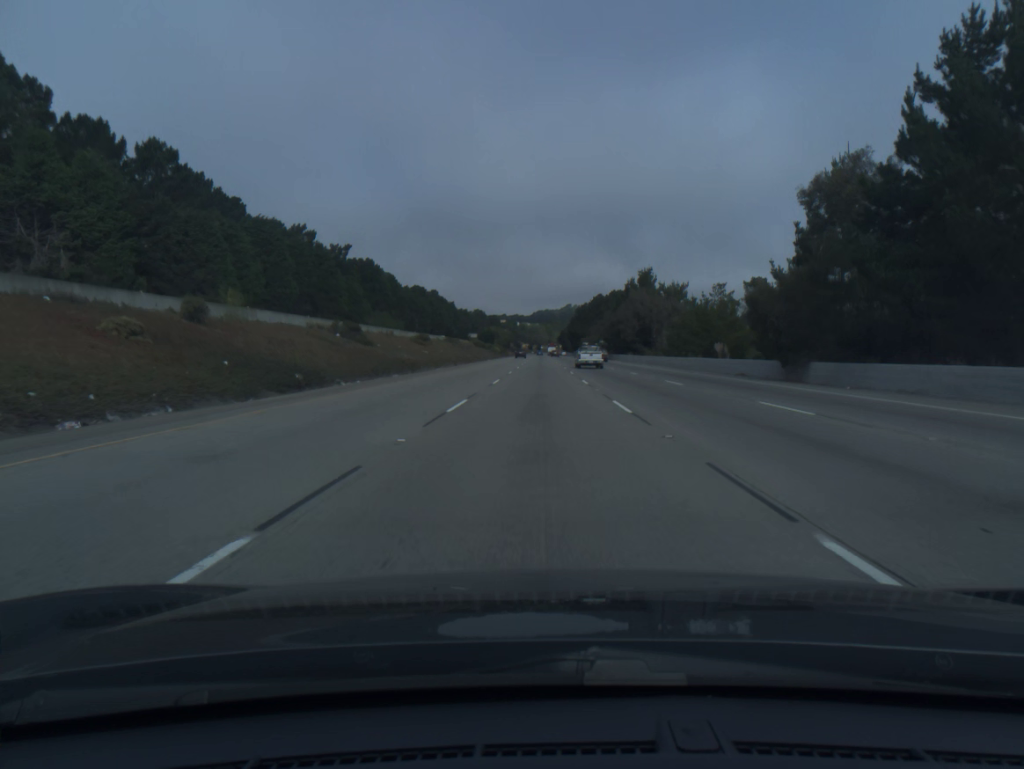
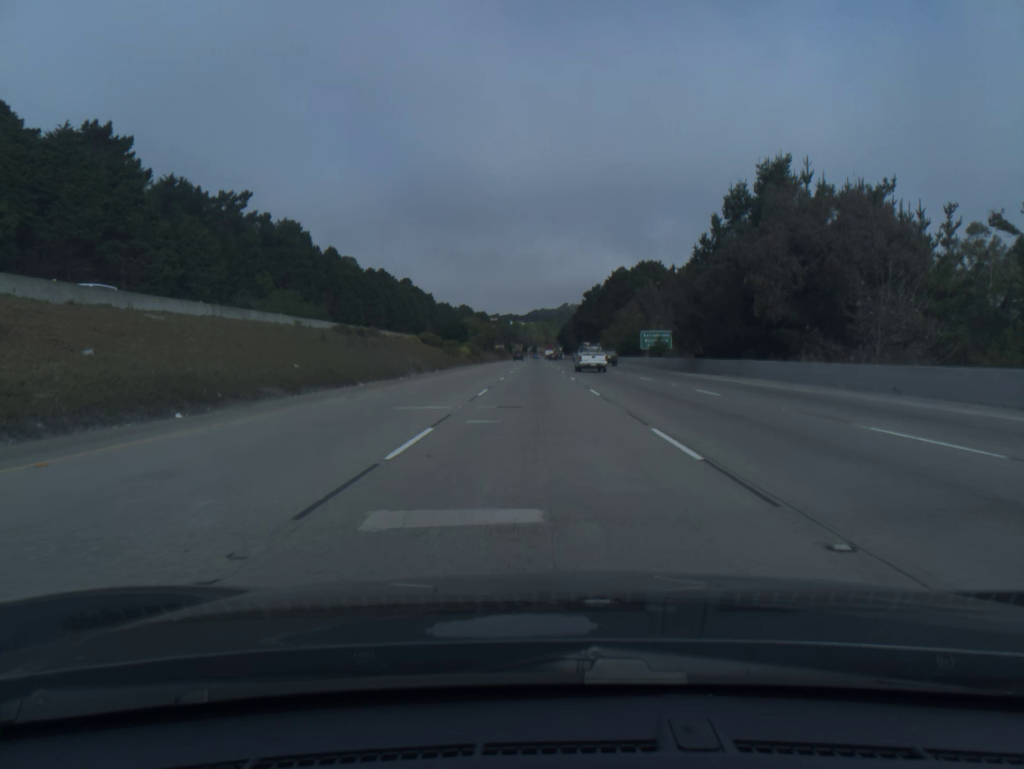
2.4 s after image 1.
(0.0, +79.6) m; 0°
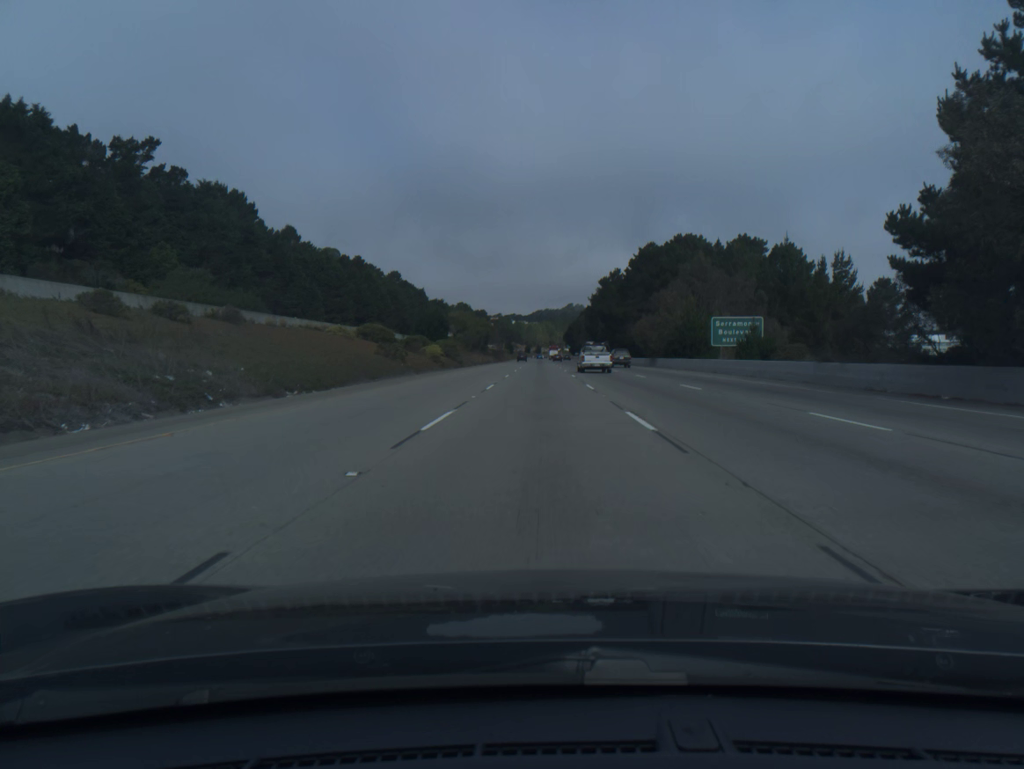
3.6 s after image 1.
(-0.1, +40.5) m; 0°
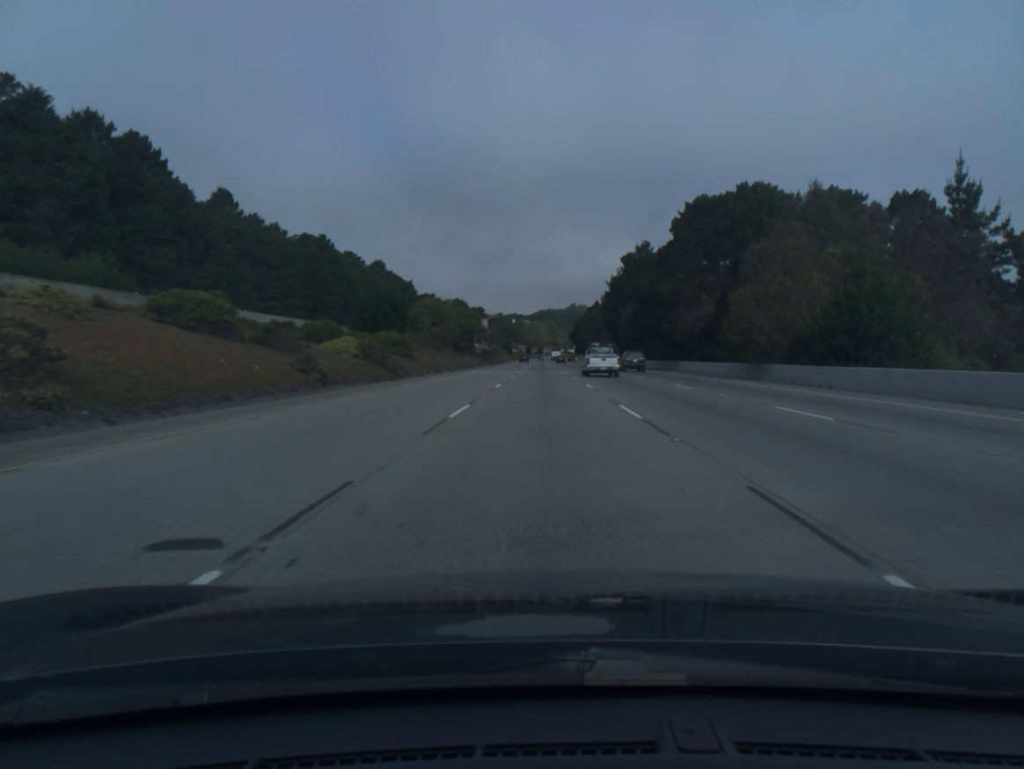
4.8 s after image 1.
(-0.1, +41.0) m; 0°
